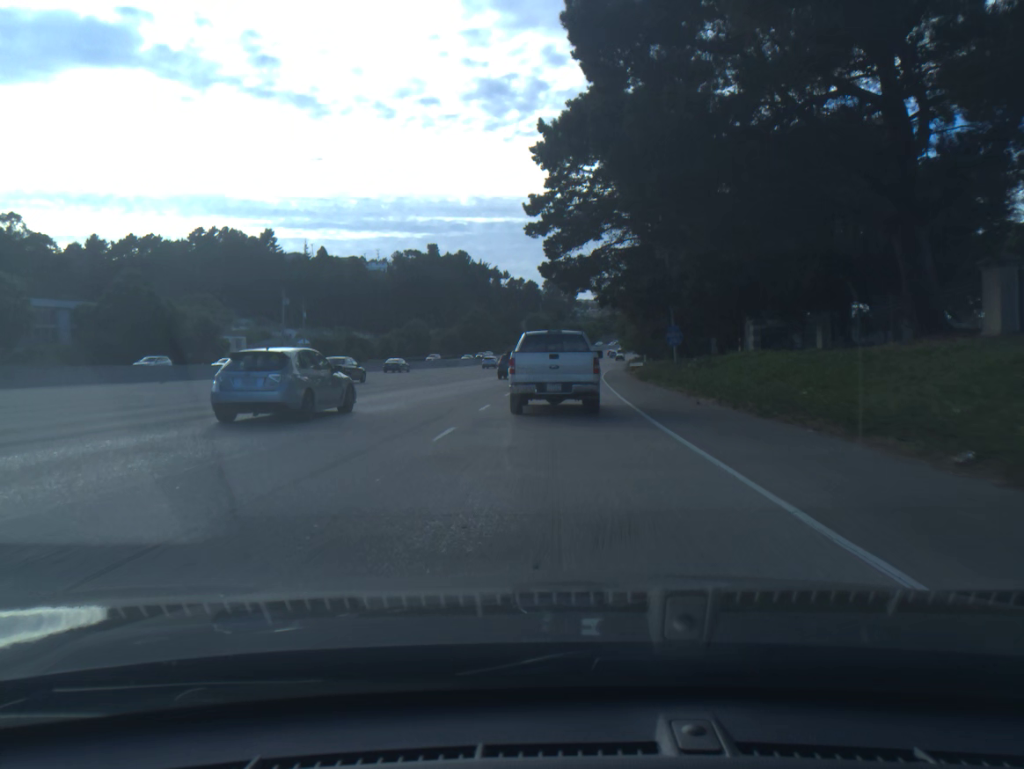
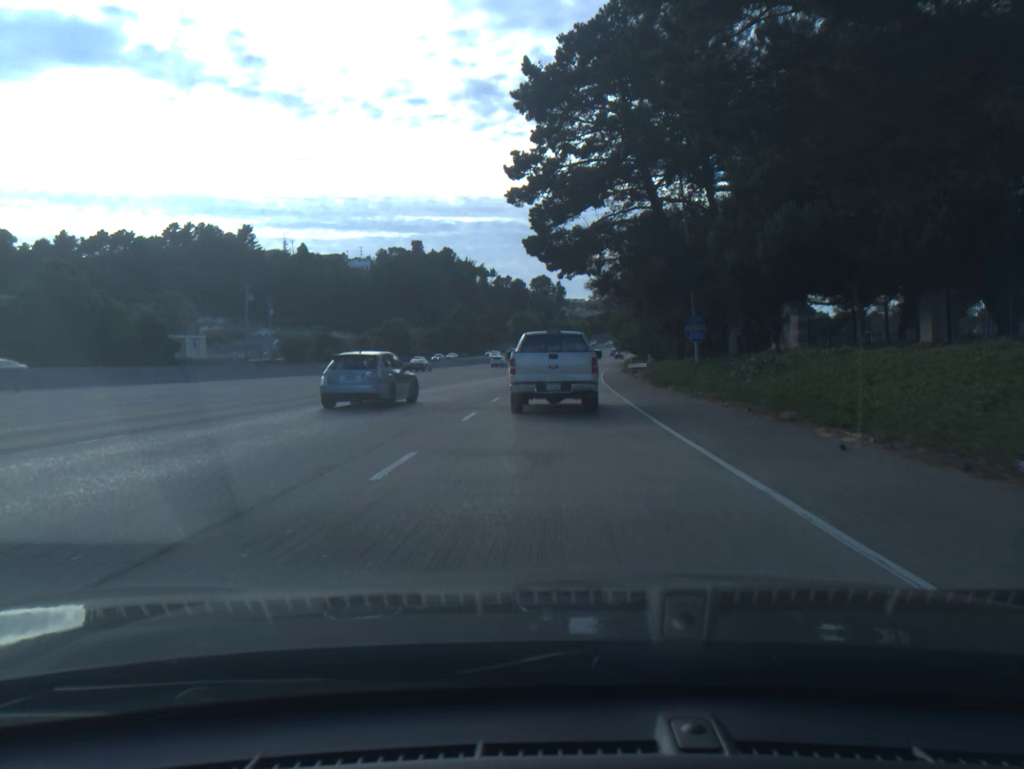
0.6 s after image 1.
(+0.1, +10.8) m; +1°
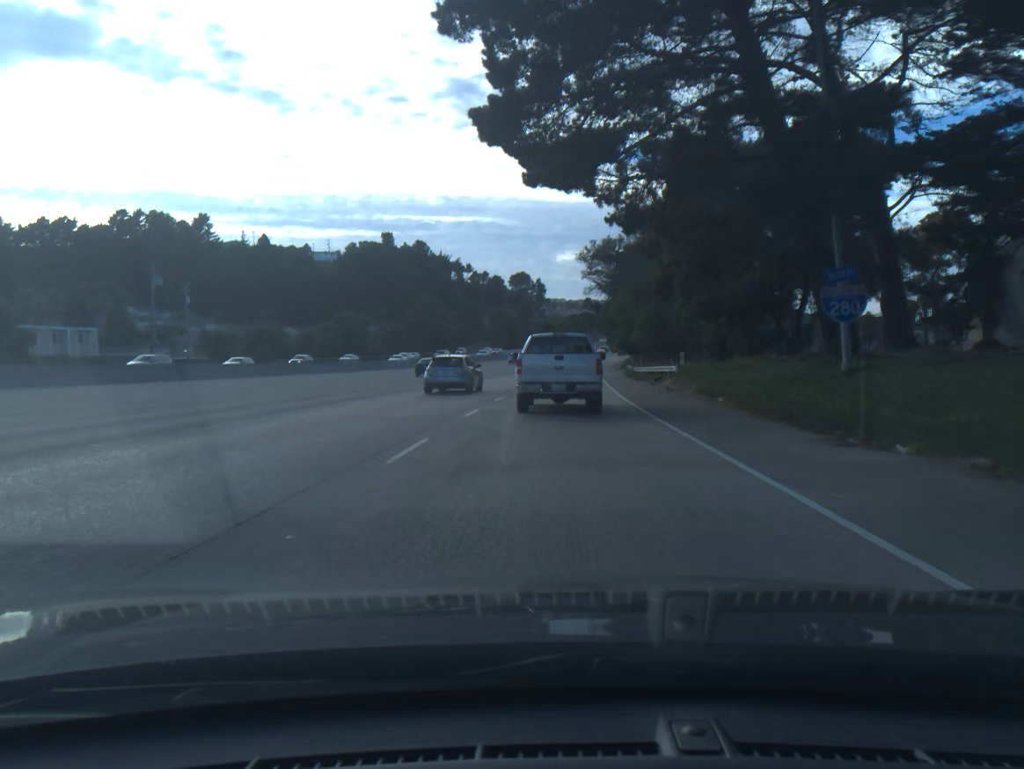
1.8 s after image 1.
(+0.3, +22.0) m; +2°
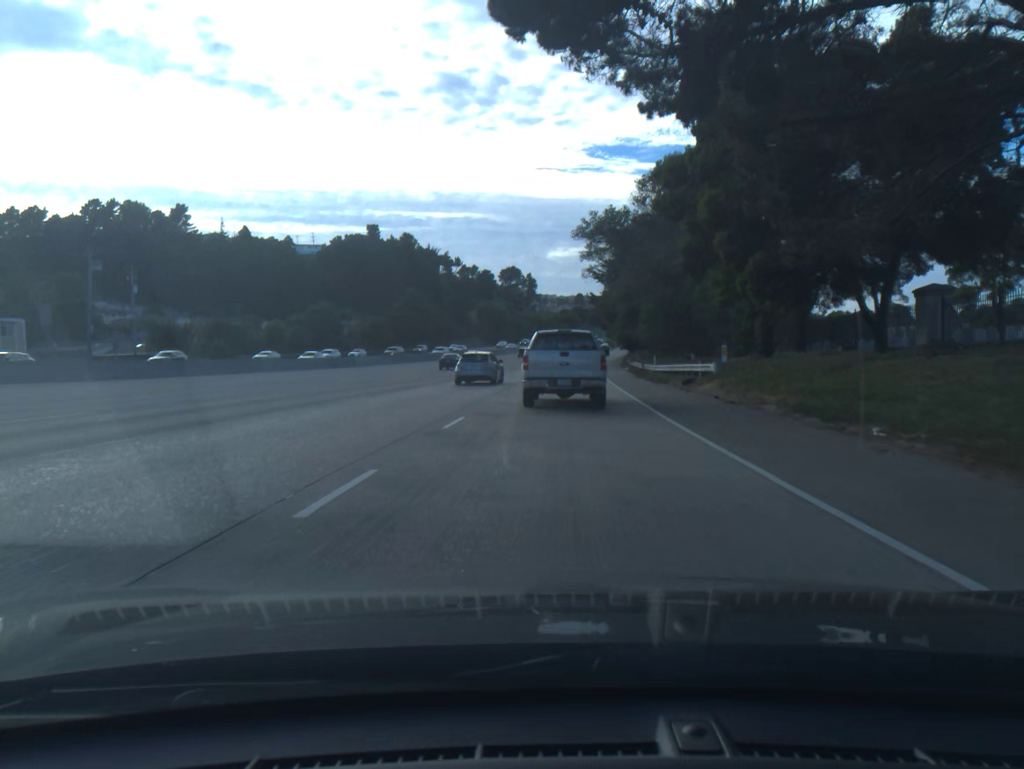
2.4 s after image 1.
(+0.1, +11.0) m; +1°
